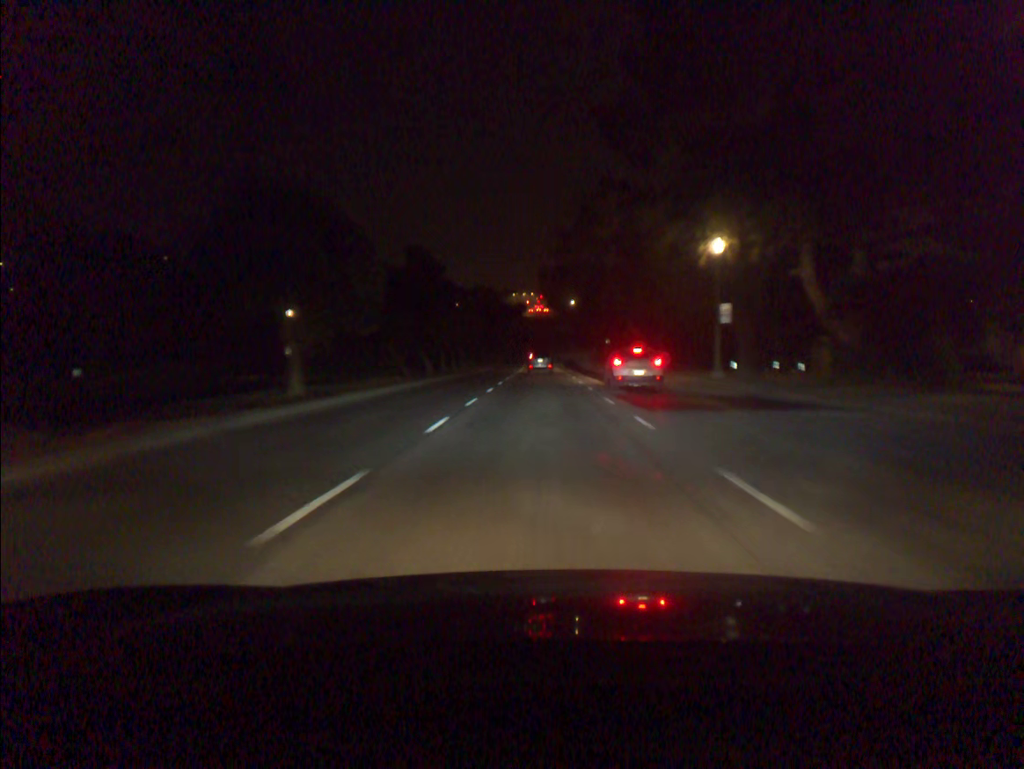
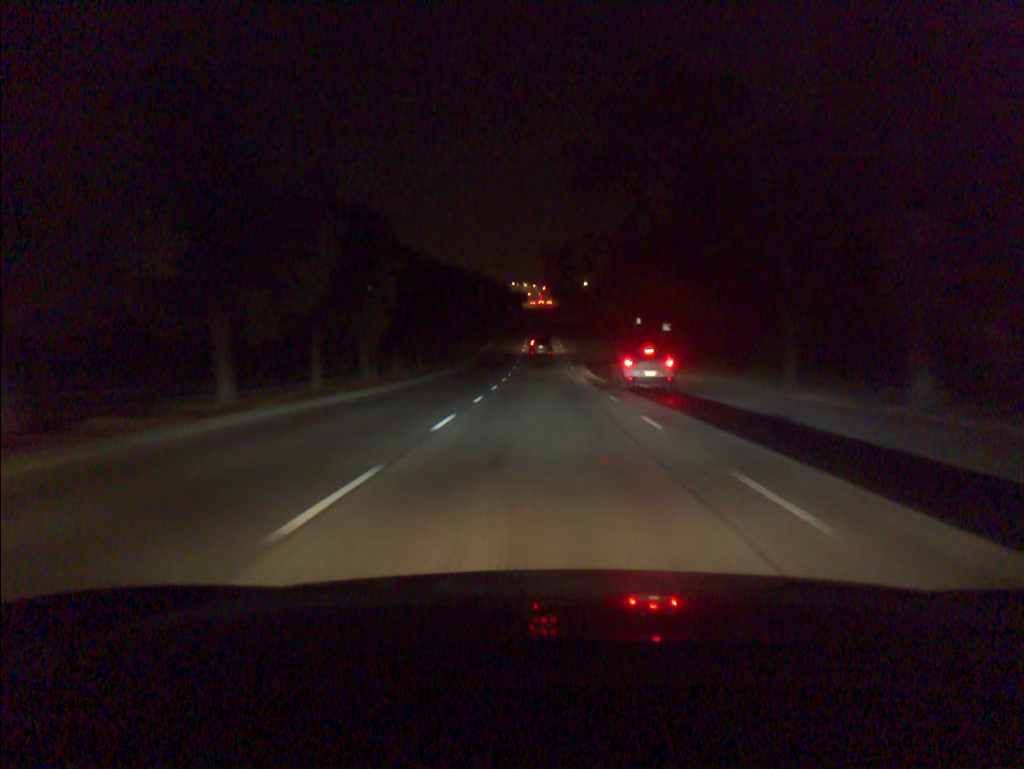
(0.0, +43.4) m; 0°
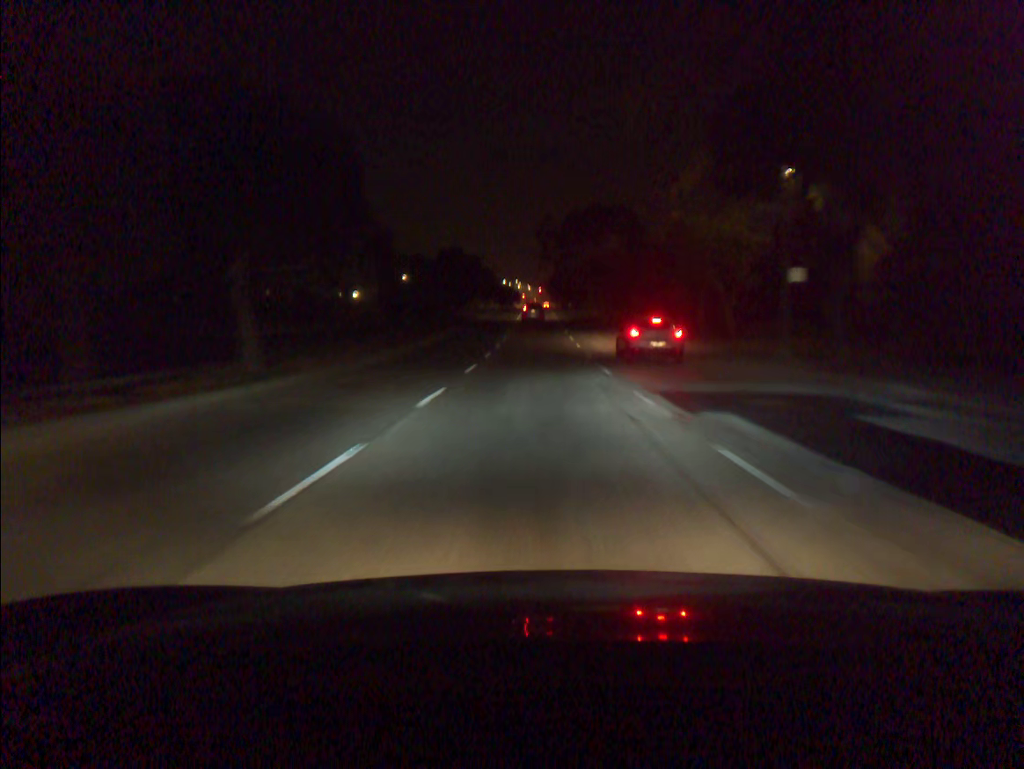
(+0.1, +43.4) m; 0°
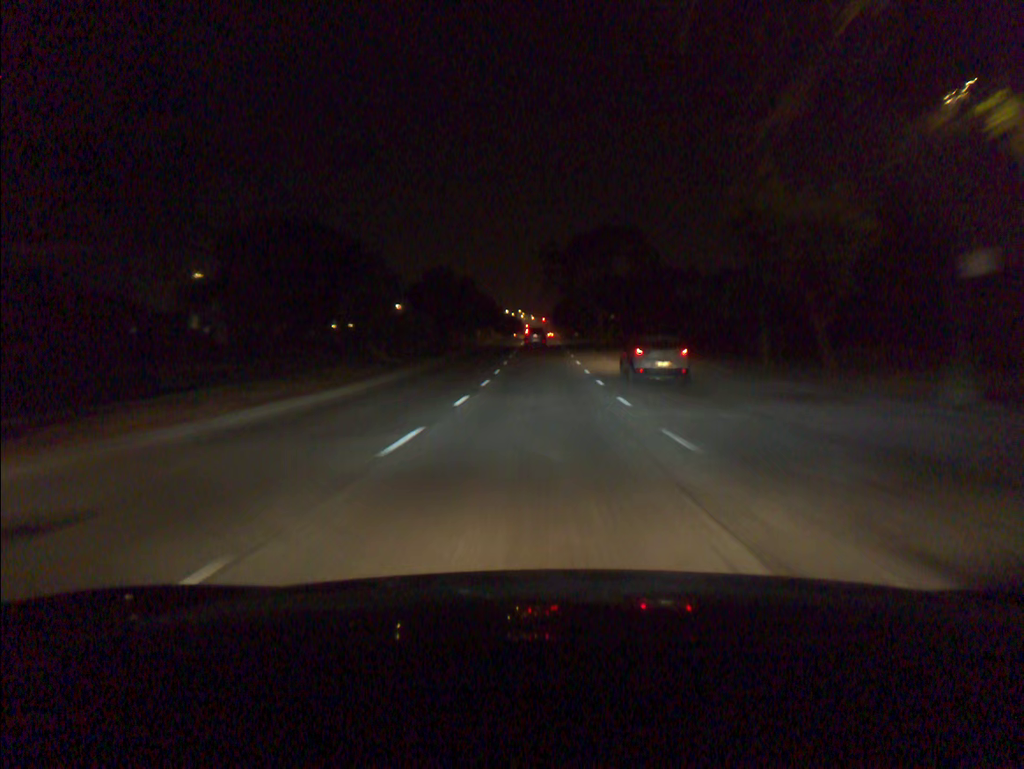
(0.0, +10.7) m; 0°
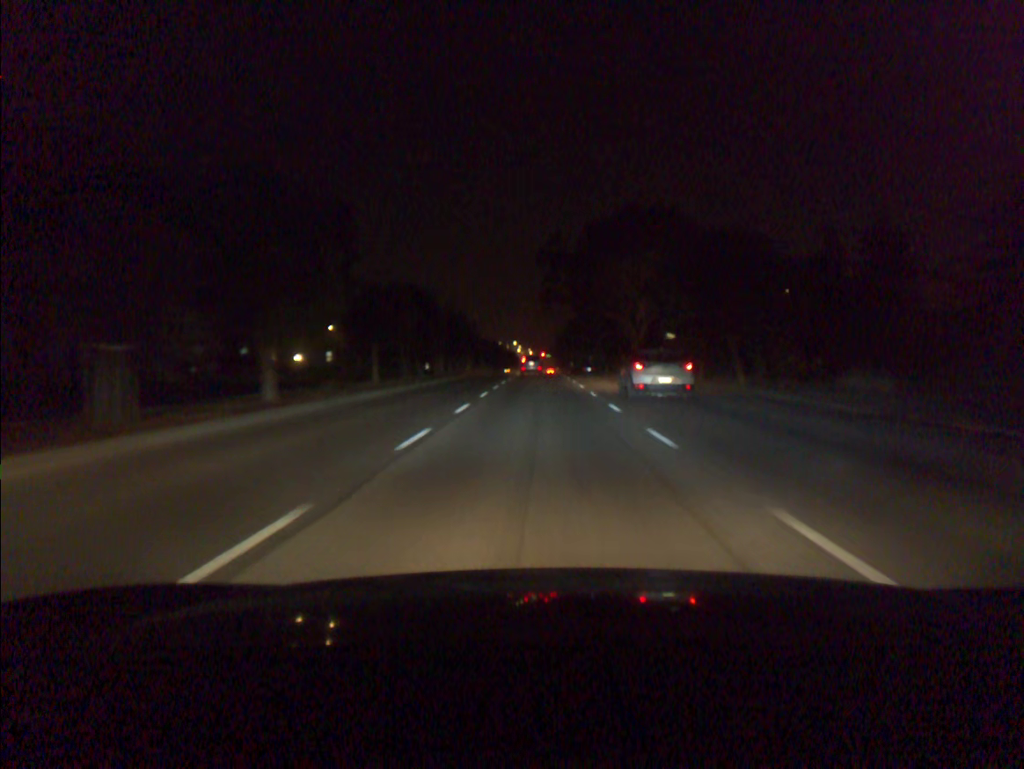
(0.0, +41.8) m; 0°
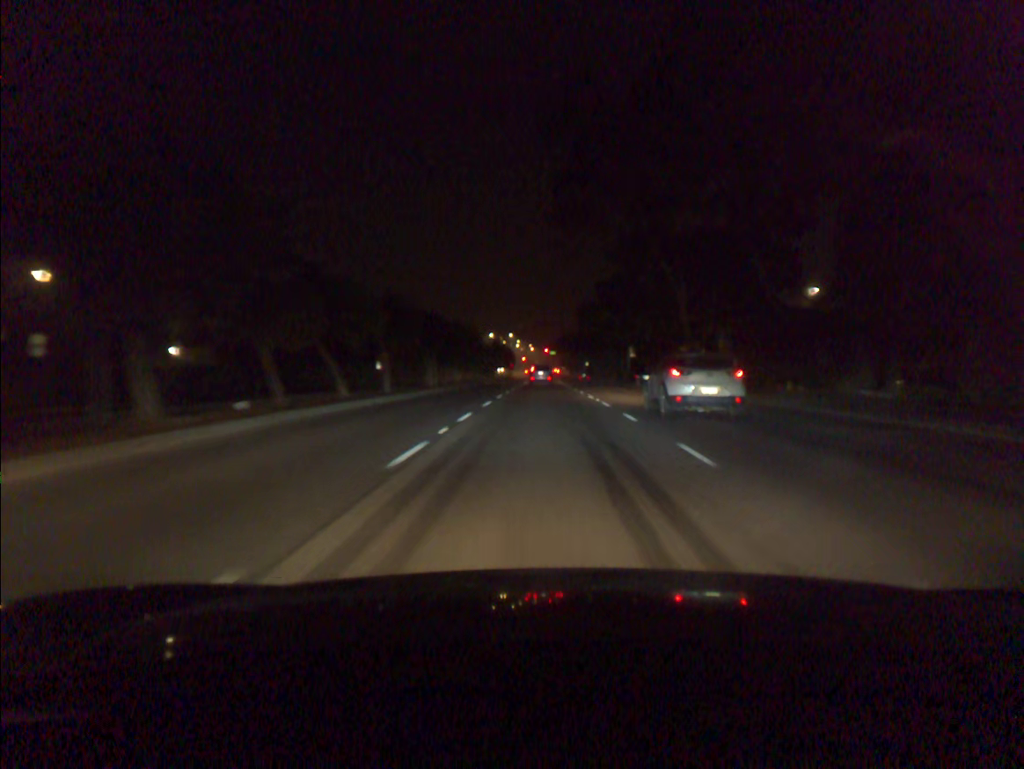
(-0.1, +52.0) m; 0°
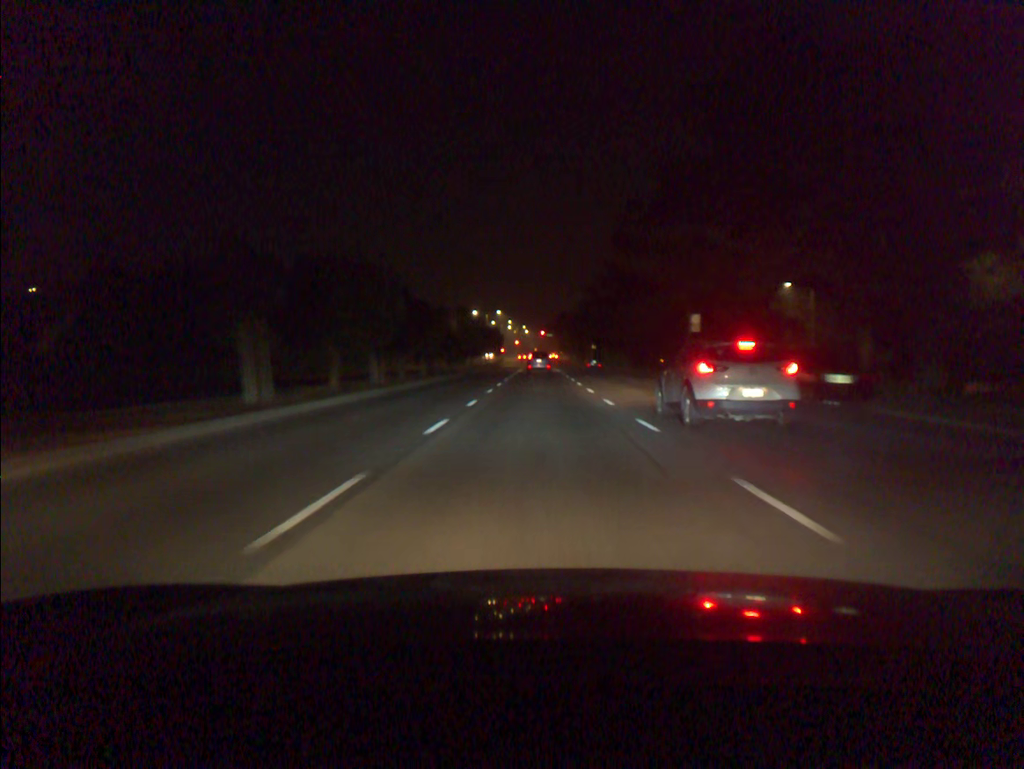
(+0.1, +32.1) m; 0°
